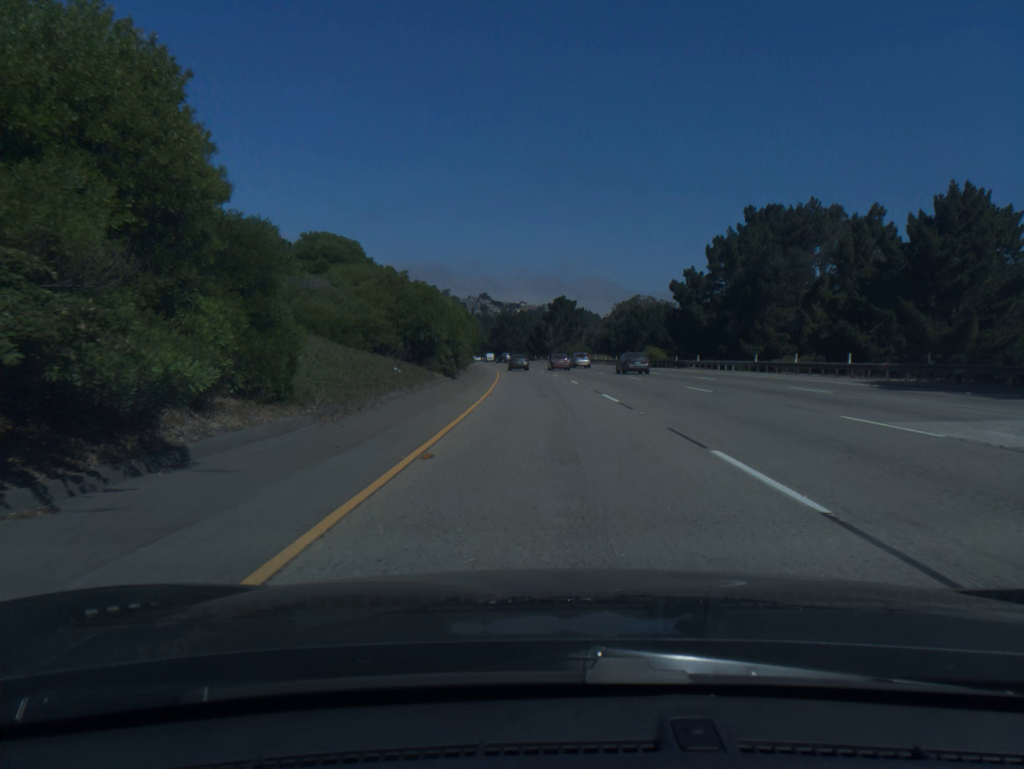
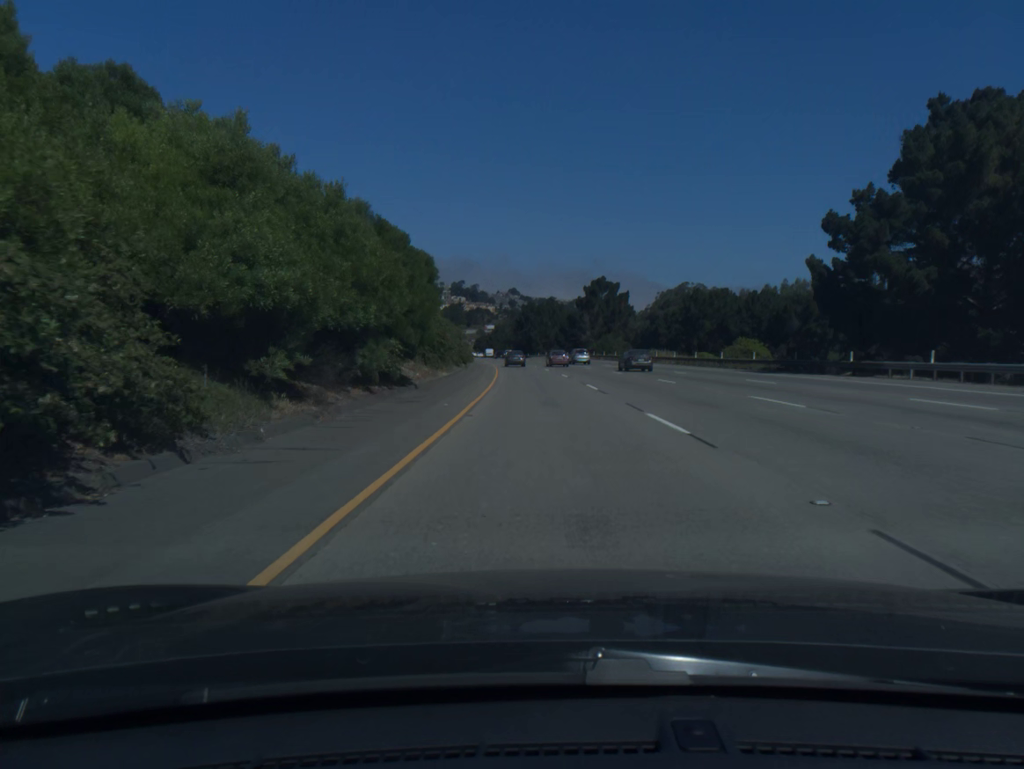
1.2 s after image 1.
(-0.7, +37.7) m; -2°
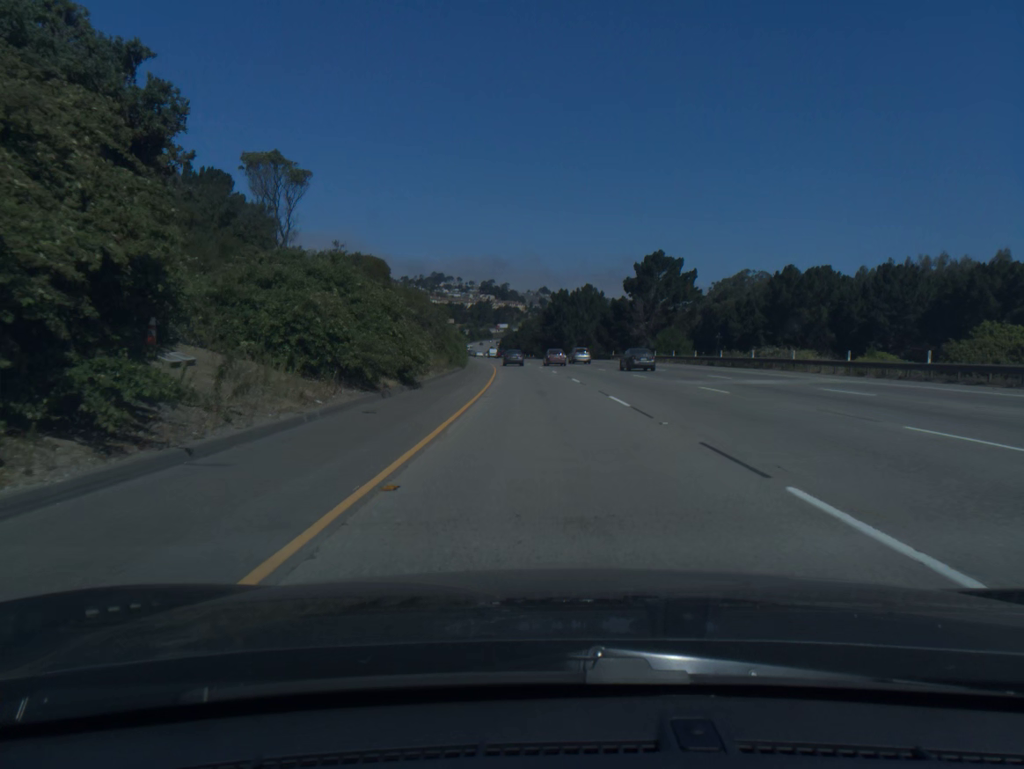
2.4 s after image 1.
(-0.7, +37.7) m; -2°
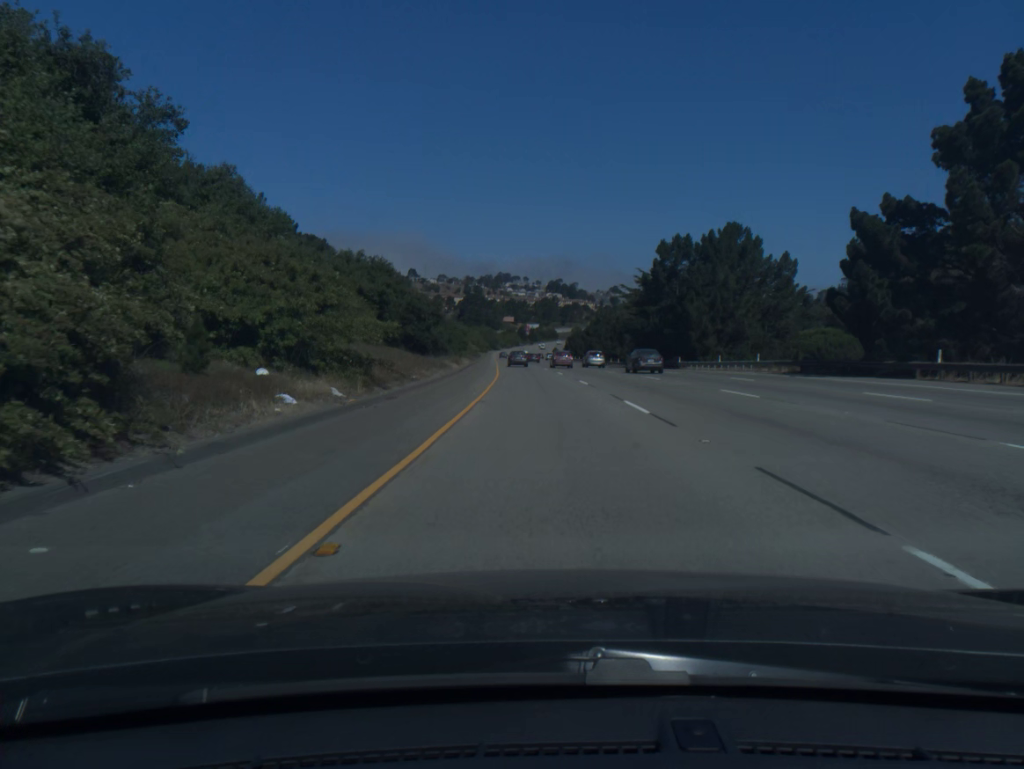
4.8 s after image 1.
(-3.1, +75.2) m; -5°
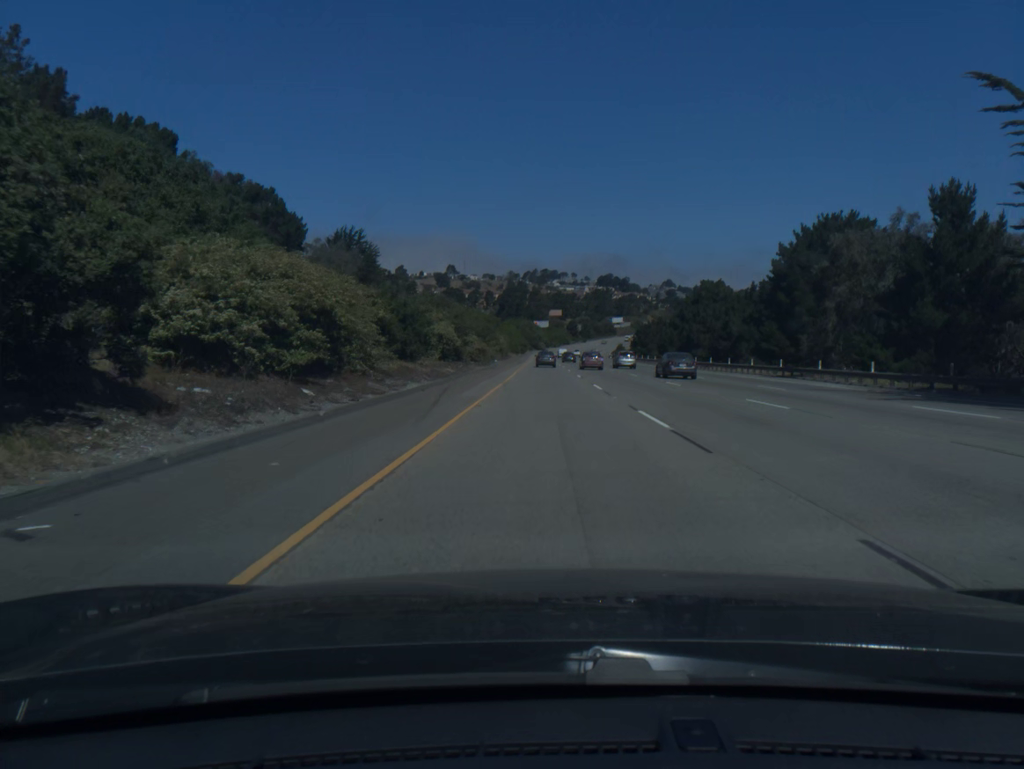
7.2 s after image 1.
(-2.7, +75.1) m; -4°
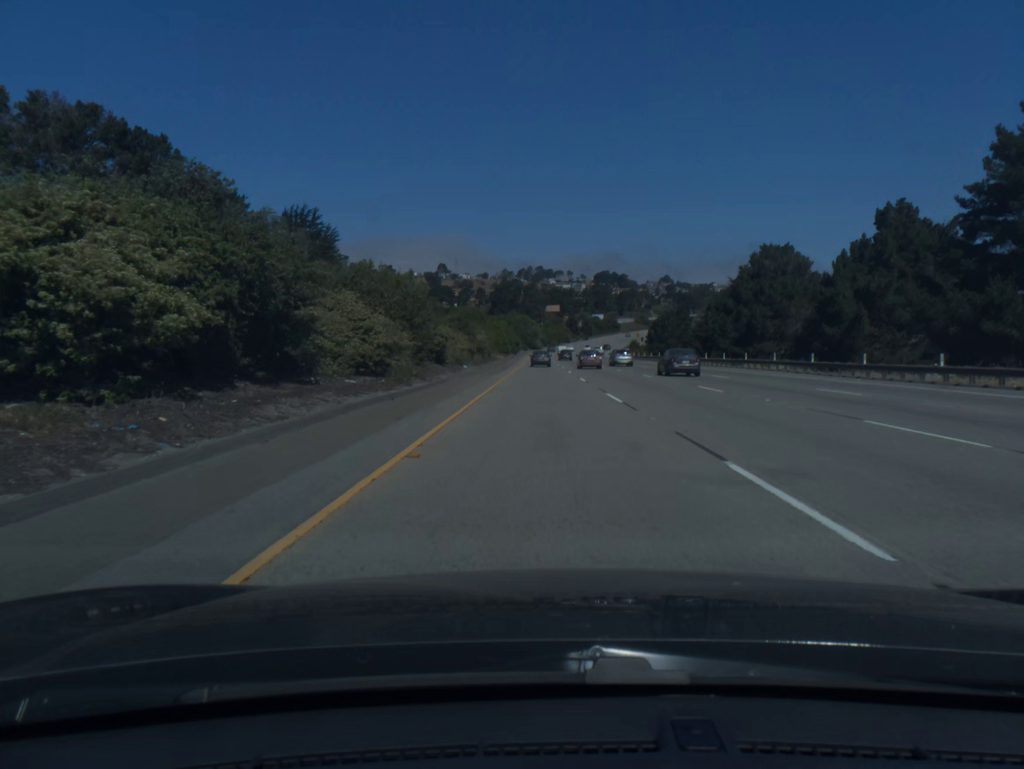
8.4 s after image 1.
(0.0, +37.6) m; 0°
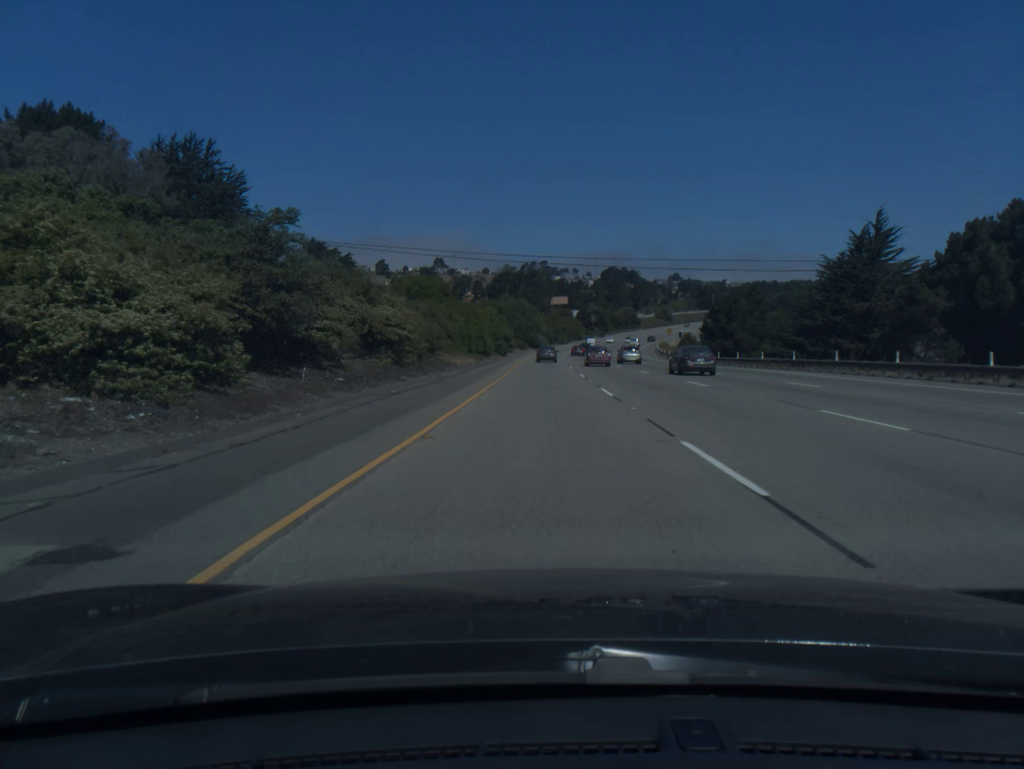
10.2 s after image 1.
(0.0, +56.4) m; 0°
